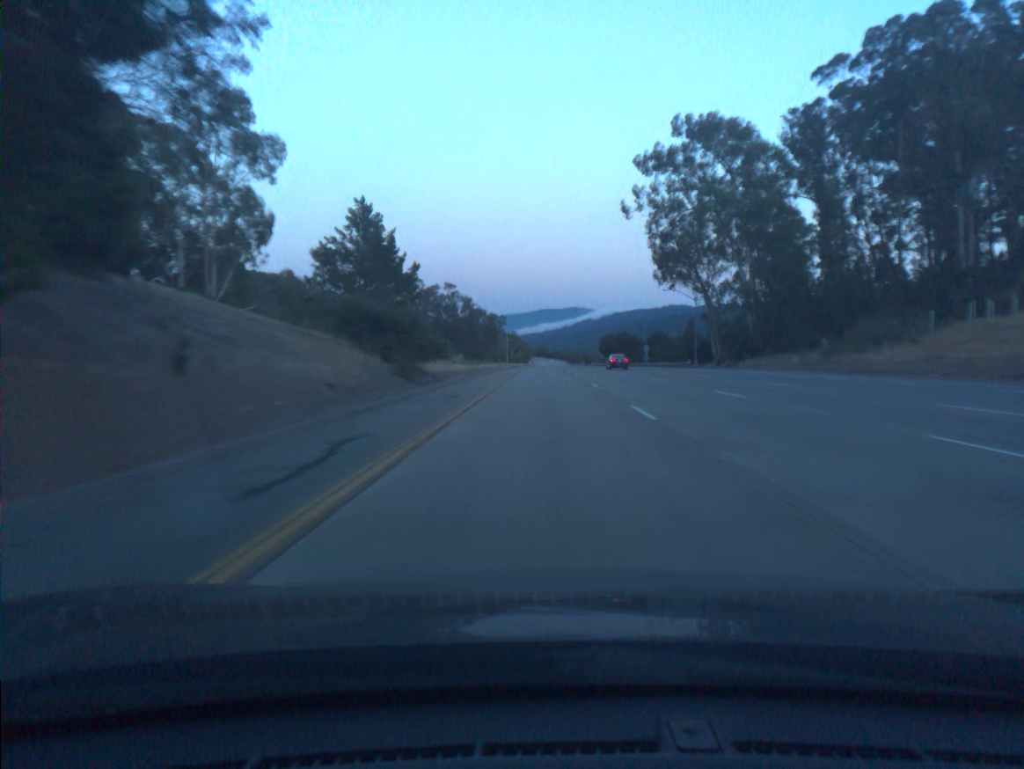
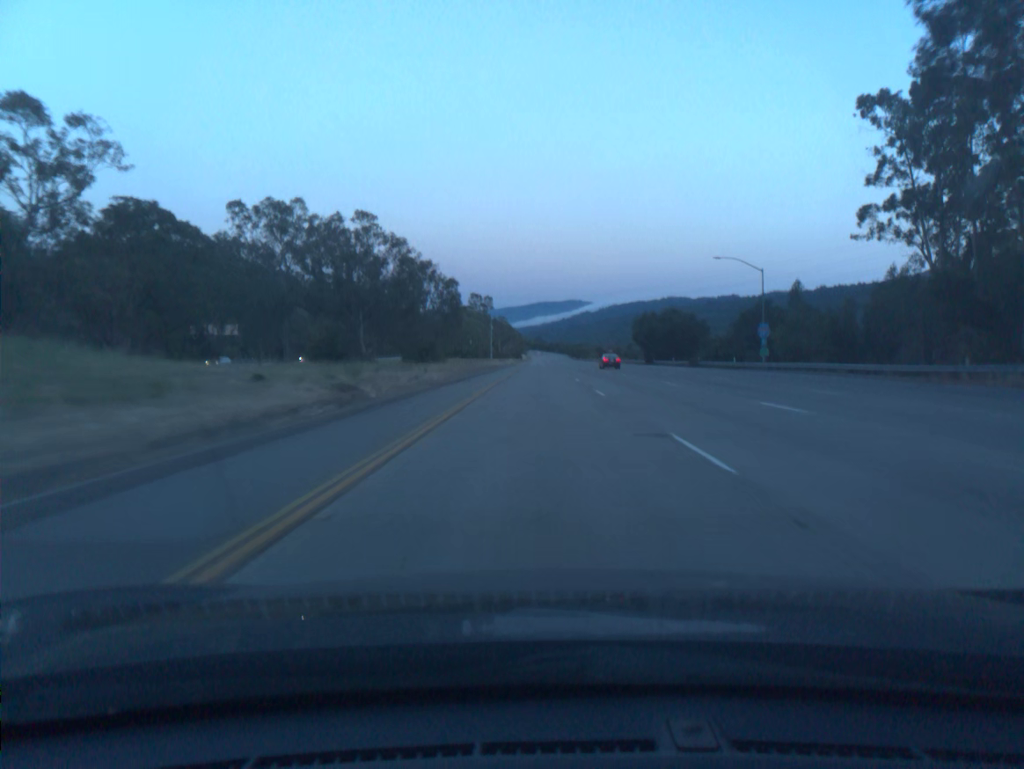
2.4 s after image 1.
(+0.2, +79.1) m; 0°
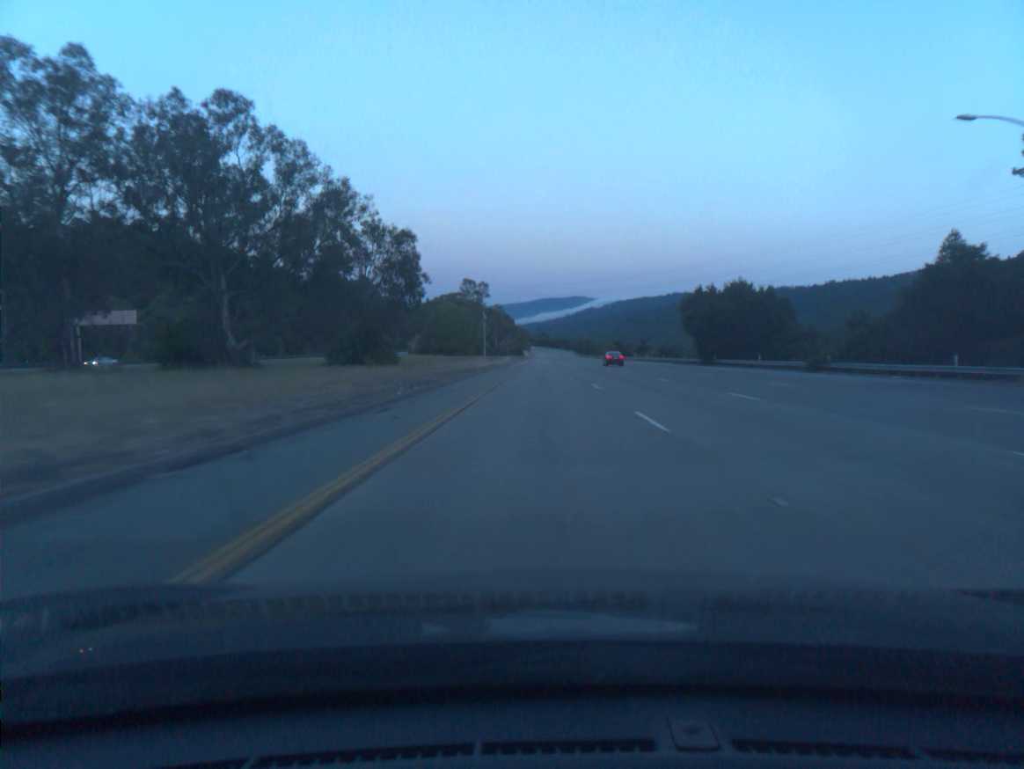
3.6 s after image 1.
(-0.1, +39.6) m; 0°
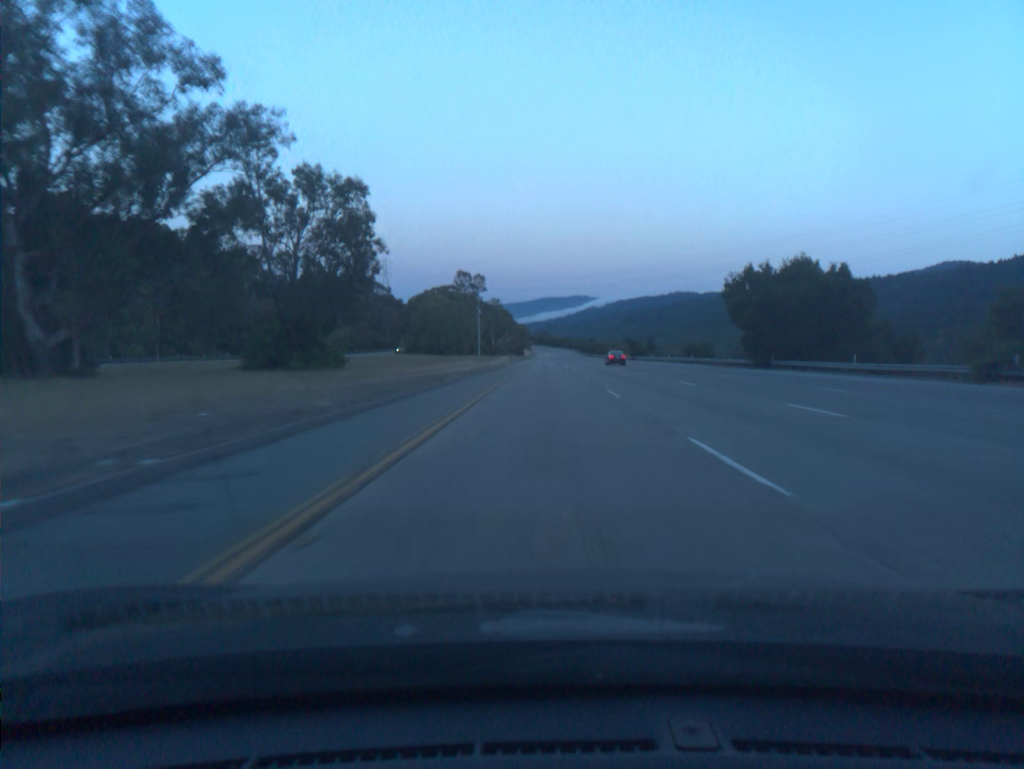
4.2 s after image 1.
(0.0, +19.8) m; 0°
